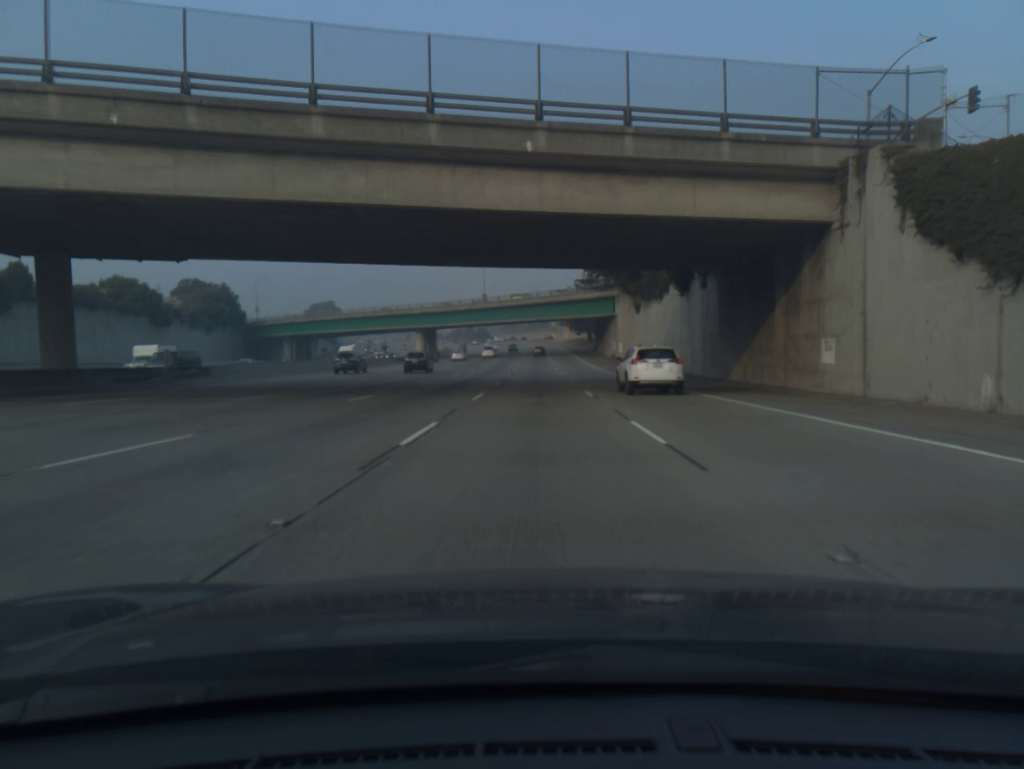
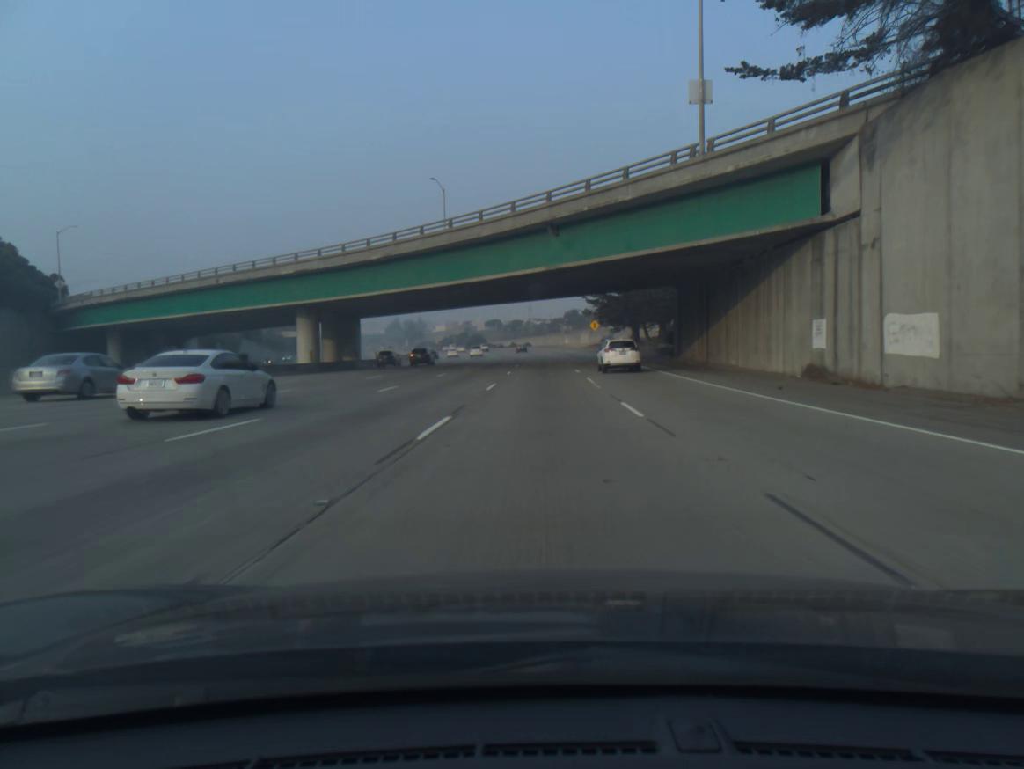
(-0.5, +68.8) m; 0°
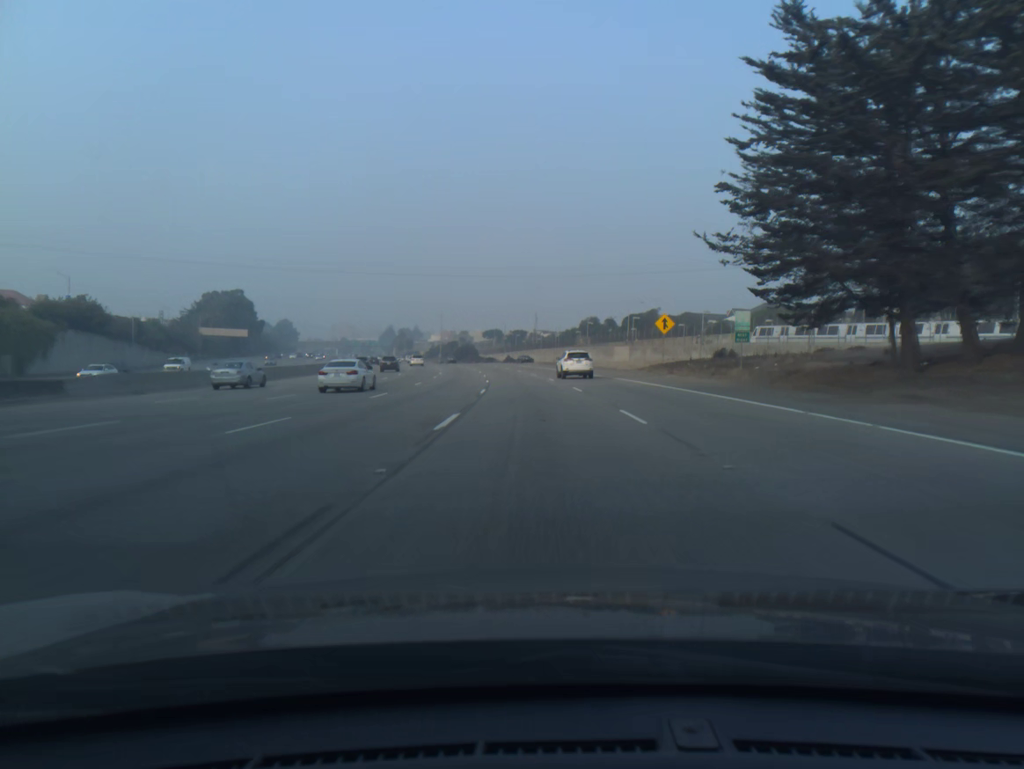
(+0.1, +69.0) m; 0°
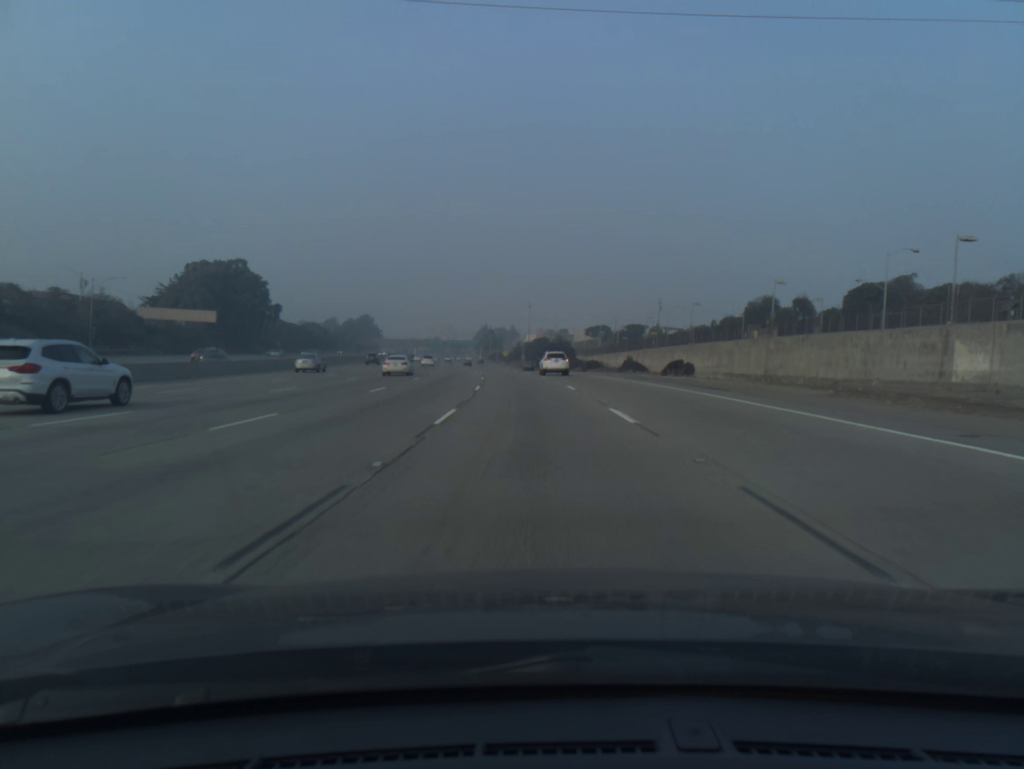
(-5.2, +85.5) m; -8°
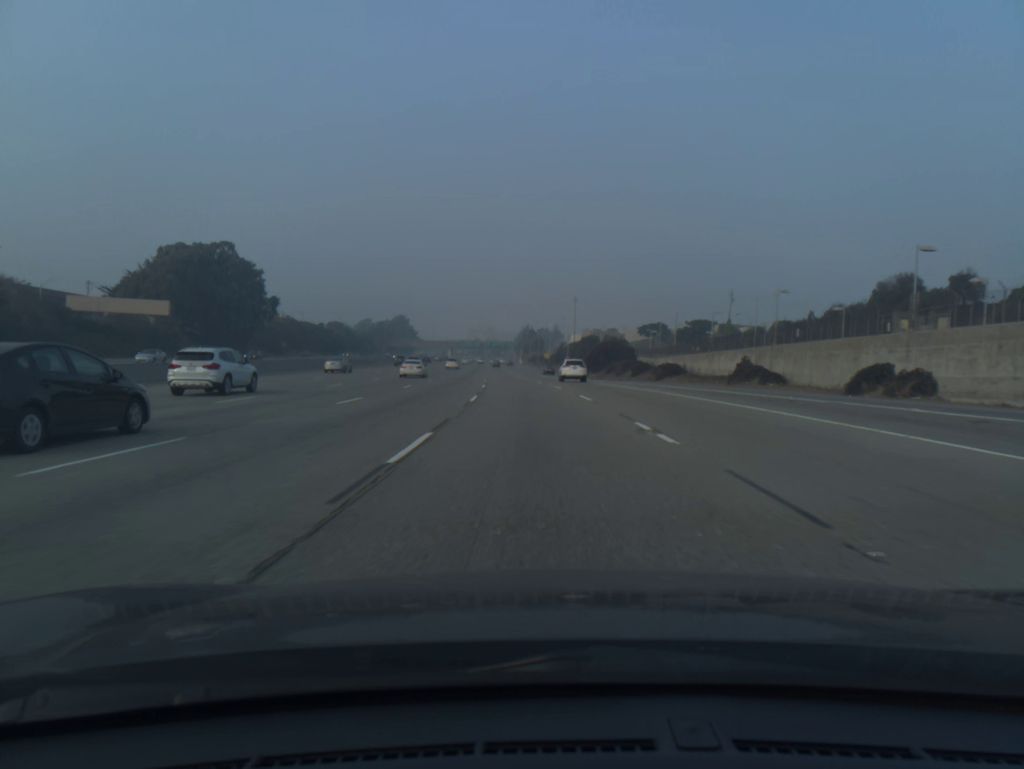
(-0.9, +34.3) m; -3°
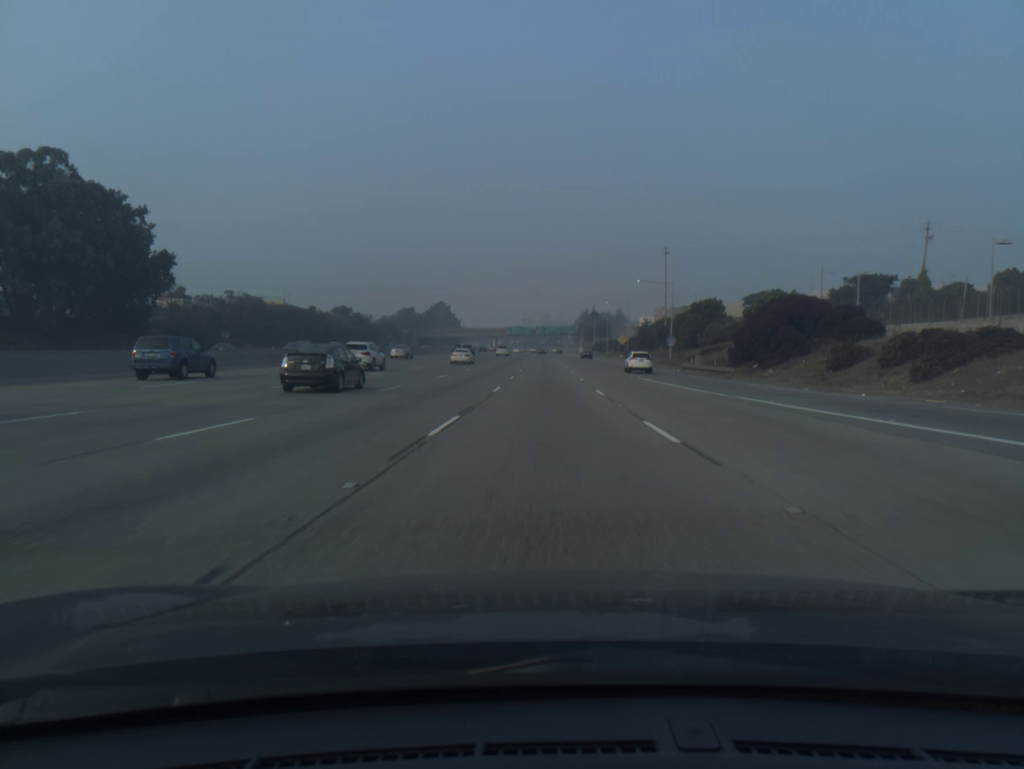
(-3.0, +69.1) m; -4°
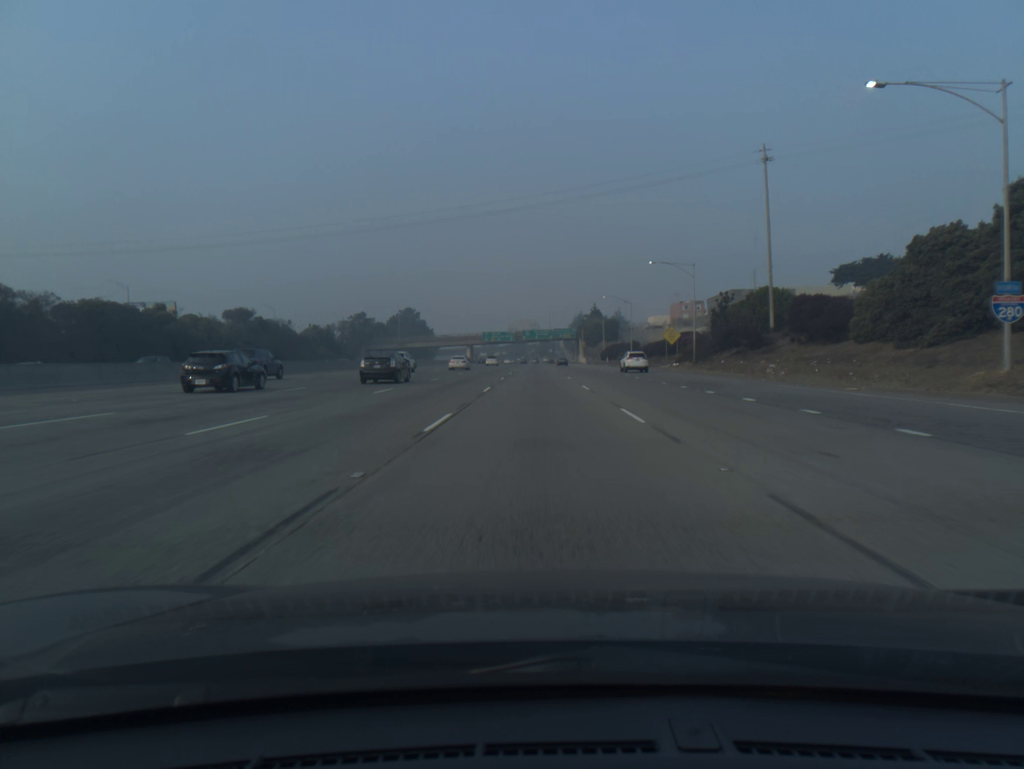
(+0.3, +69.6) m; +1°
